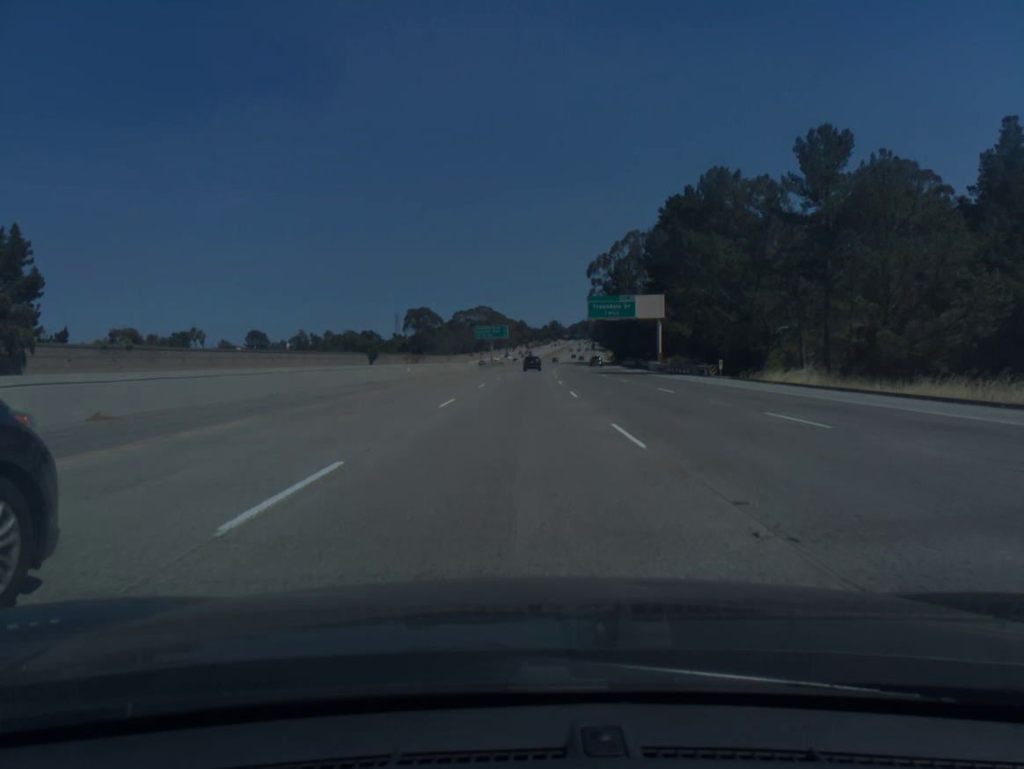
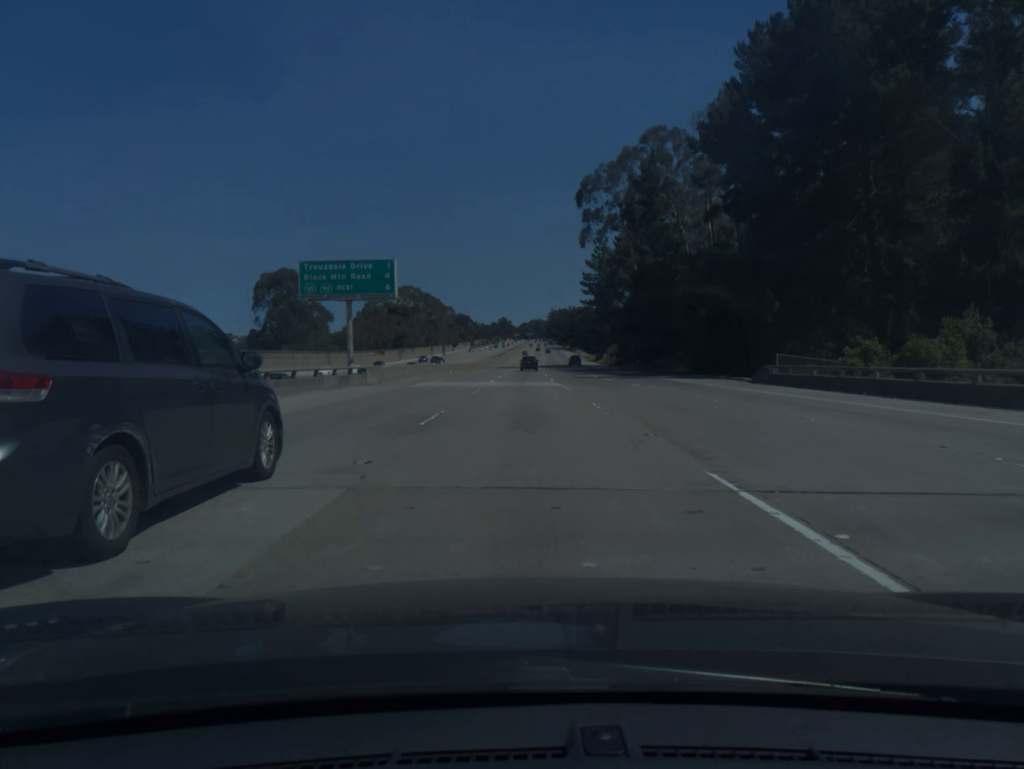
(+2.3, +94.3) m; +4°
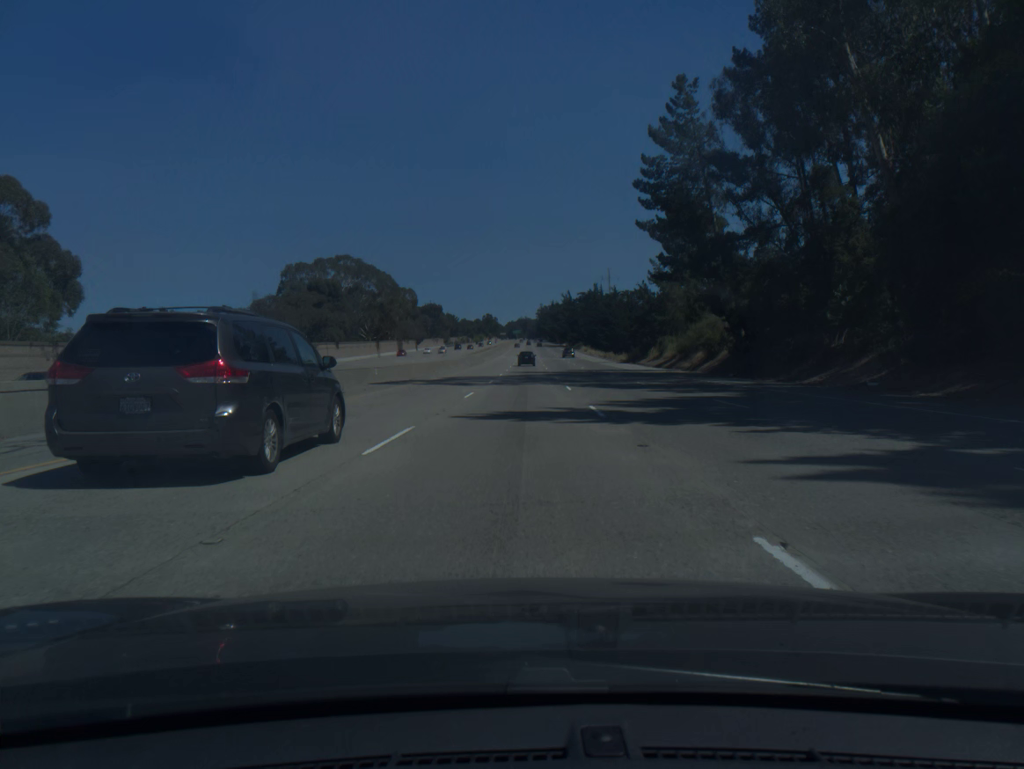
(+1.0, +75.3) m; +1°
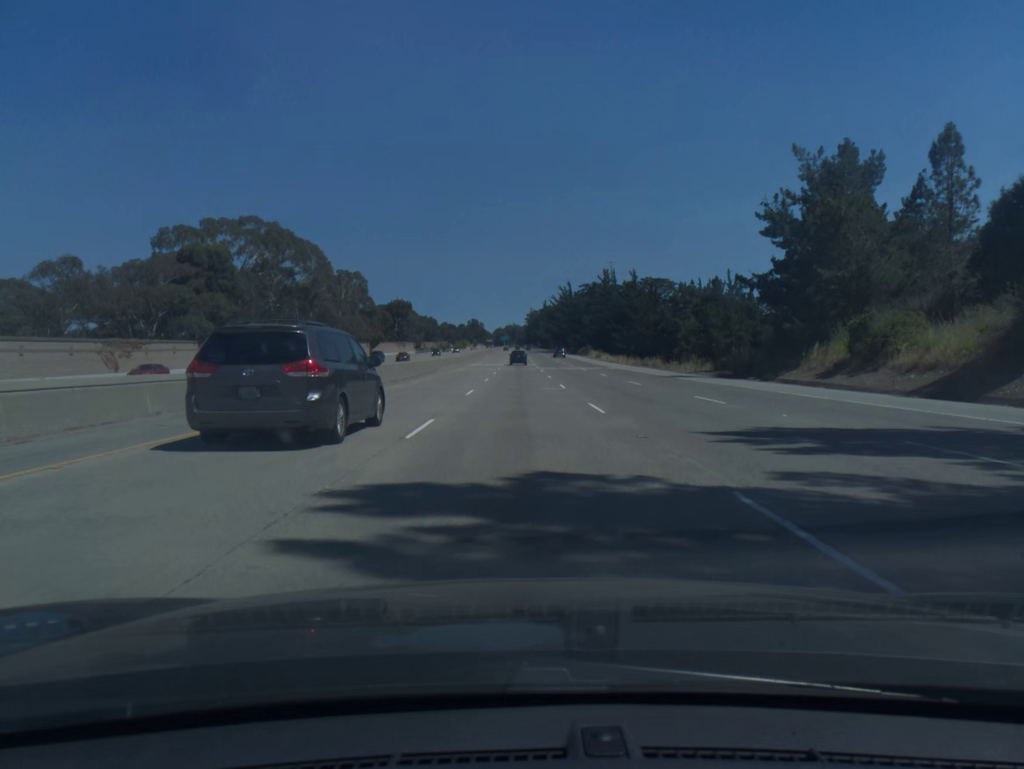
(+0.4, +56.4) m; +1°
